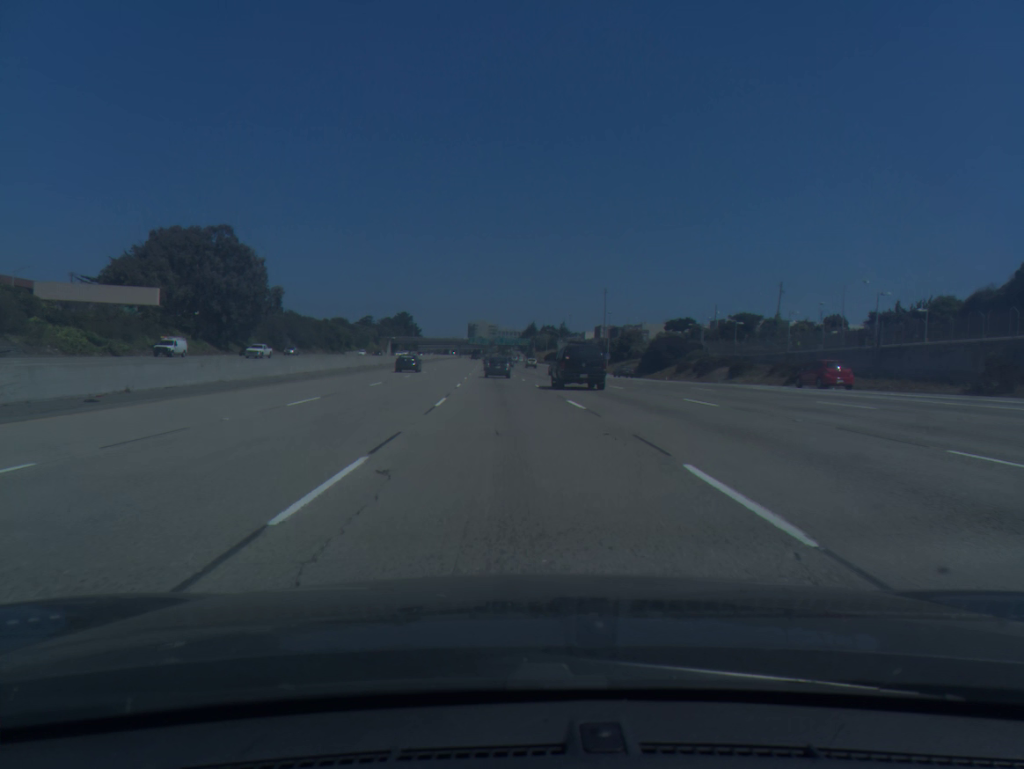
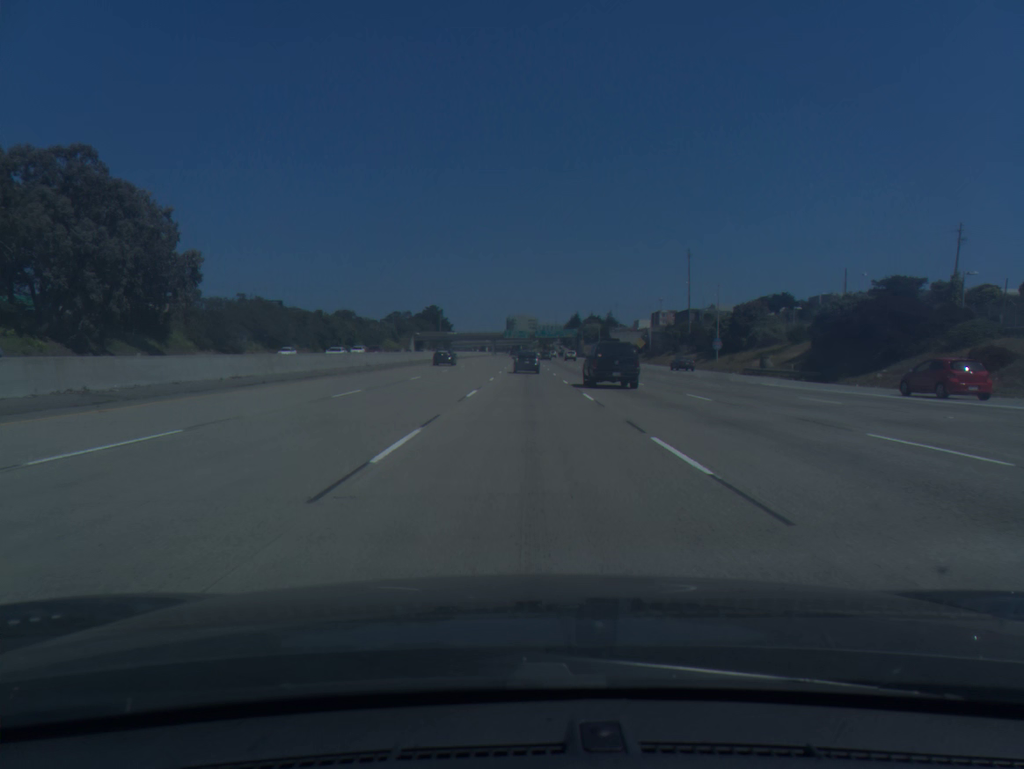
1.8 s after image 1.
(-1.8, +54.2) m; -3°
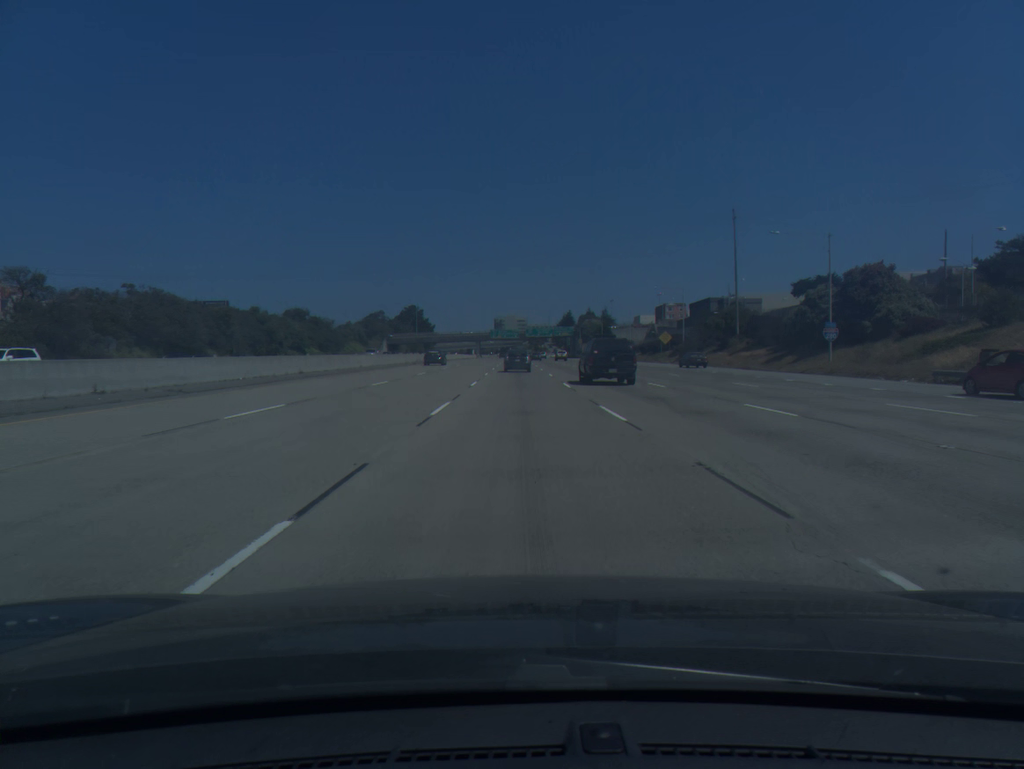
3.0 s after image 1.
(+0.2, +36.1) m; +1°
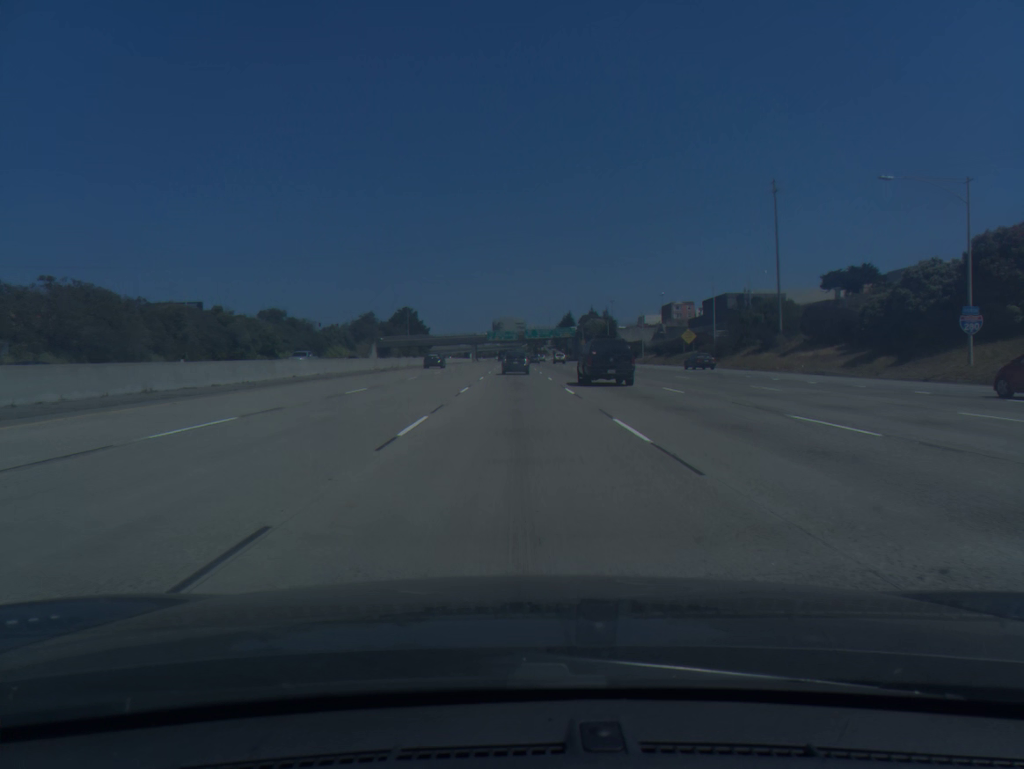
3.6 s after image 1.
(0.0, +17.8) m; 0°
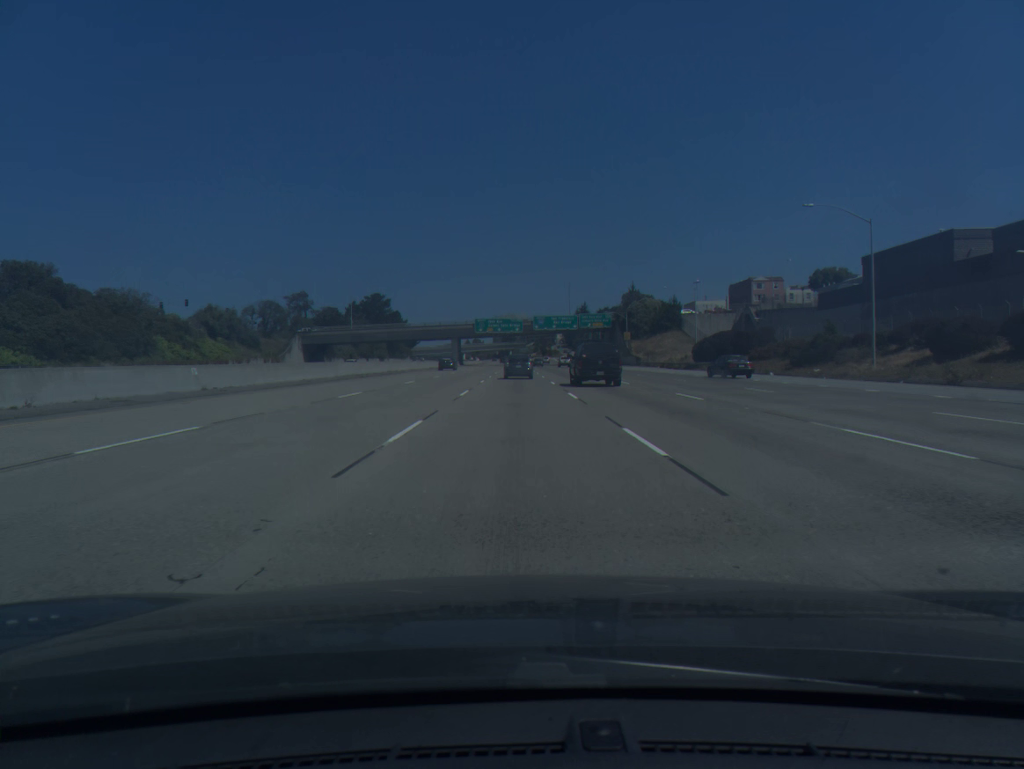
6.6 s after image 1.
(-0.5, +86.9) m; 0°
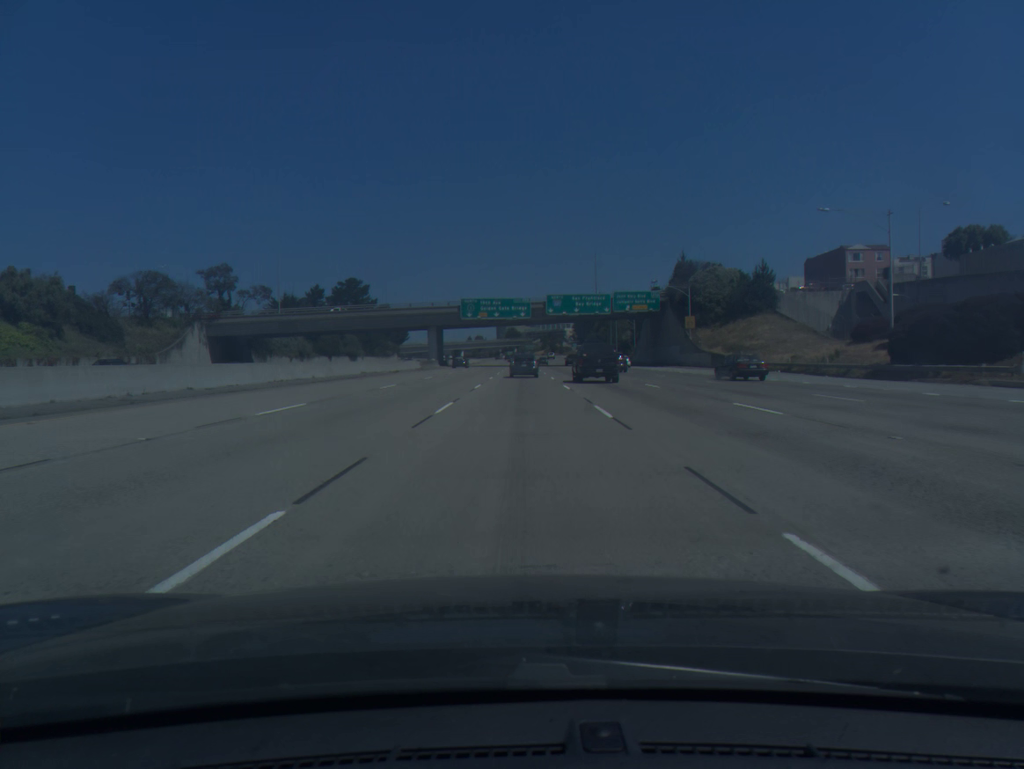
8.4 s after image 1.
(-0.1, +50.5) m; 0°
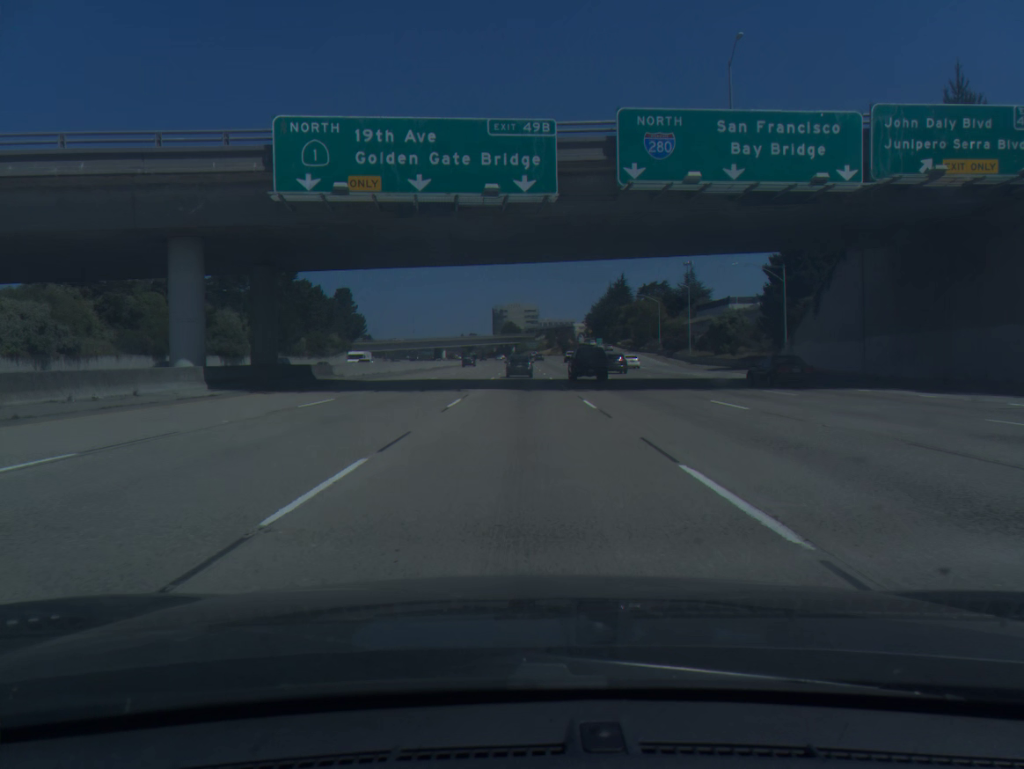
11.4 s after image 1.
(+0.3, +82.3) m; 0°
